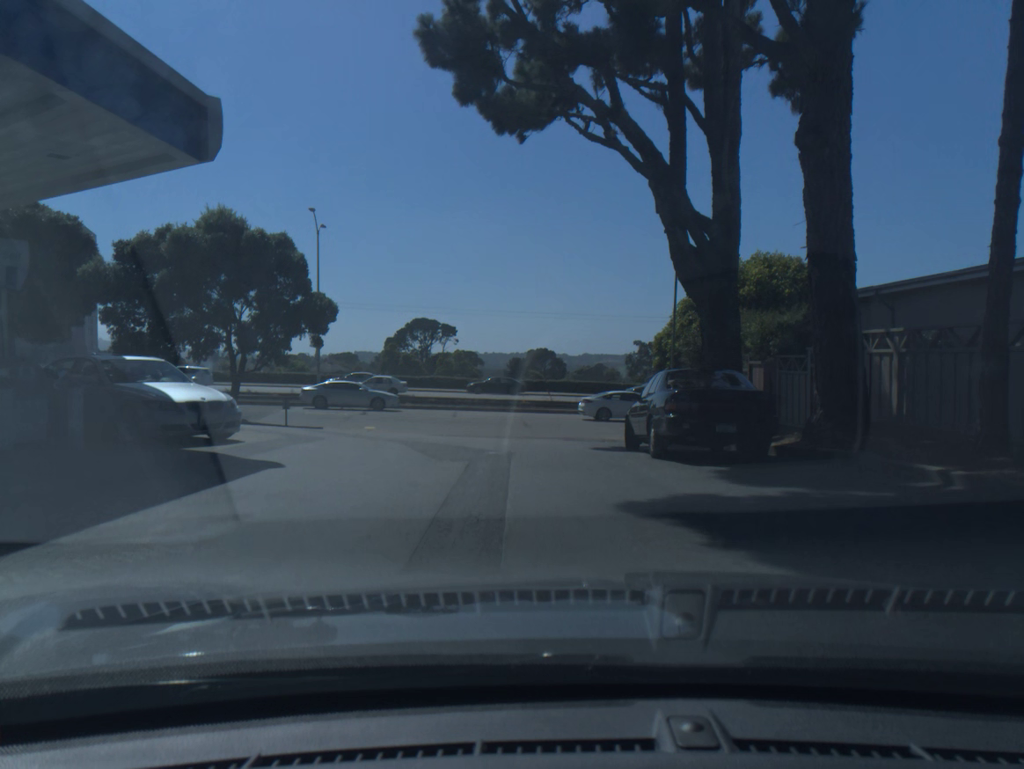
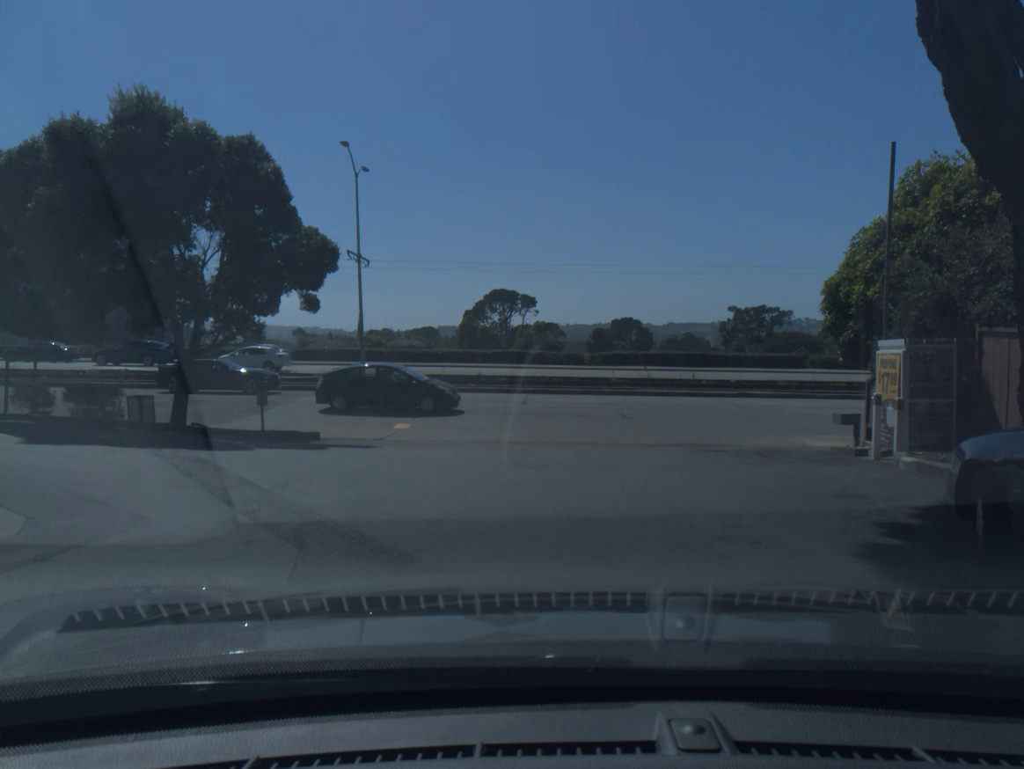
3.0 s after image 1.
(-0.7, +9.5) m; -10°
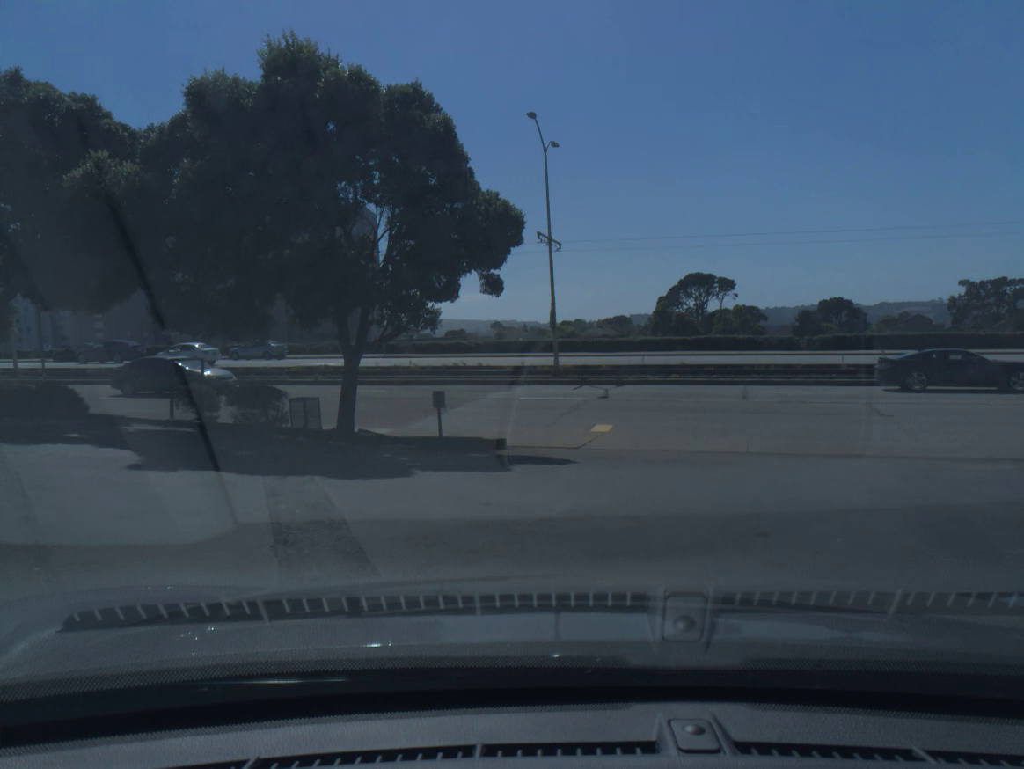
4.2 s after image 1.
(-0.5, +3.7) m; -20°
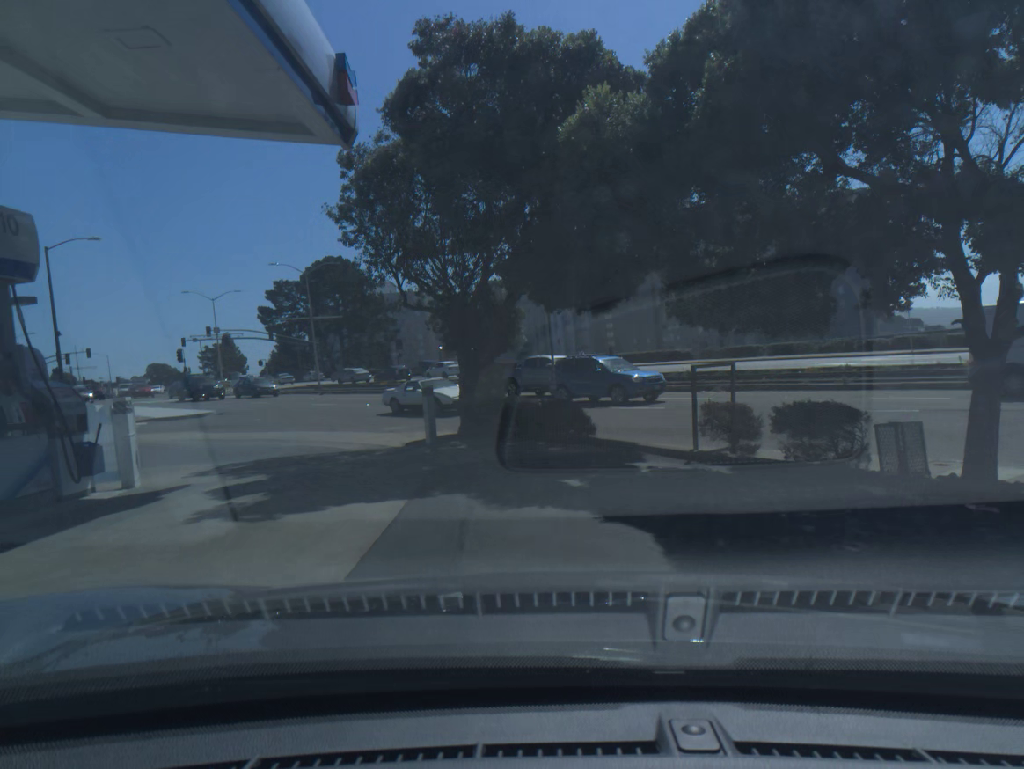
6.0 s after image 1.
(-1.7, +5.1) m; -36°
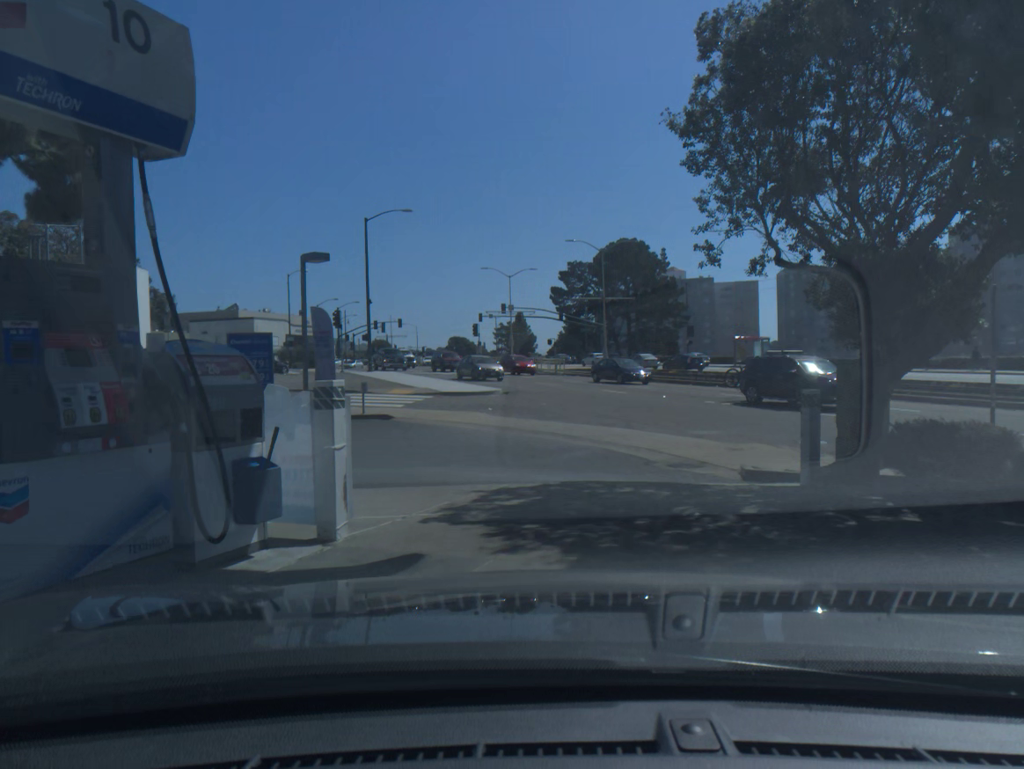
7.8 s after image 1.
(-0.9, +5.1) m; -10°
